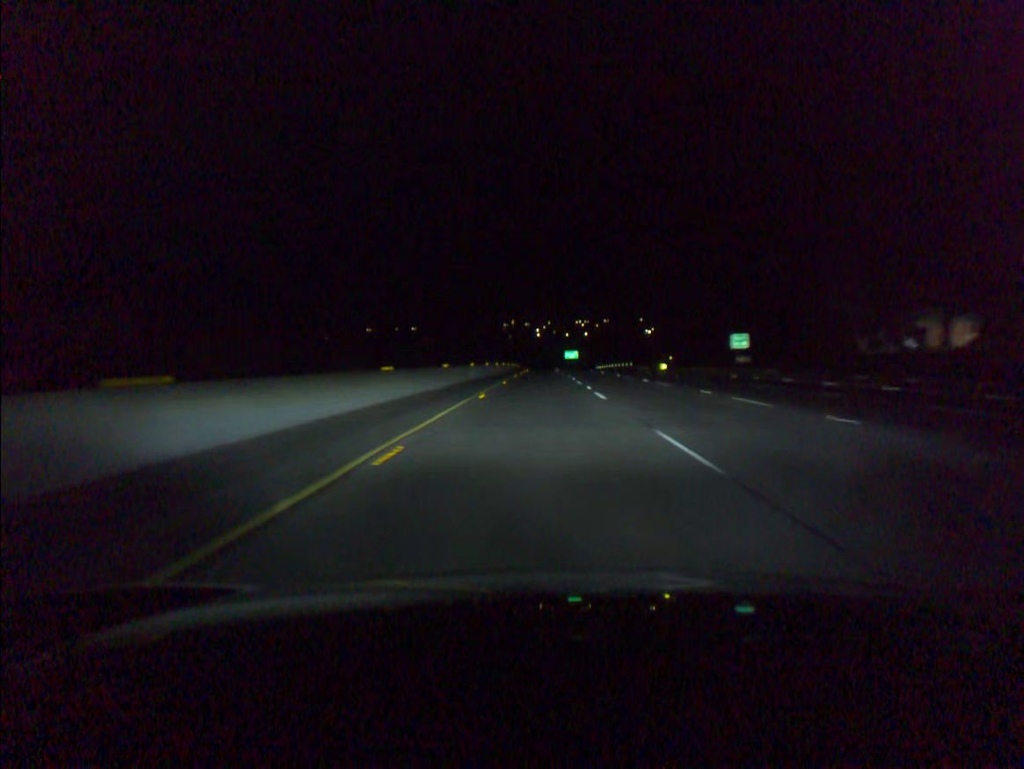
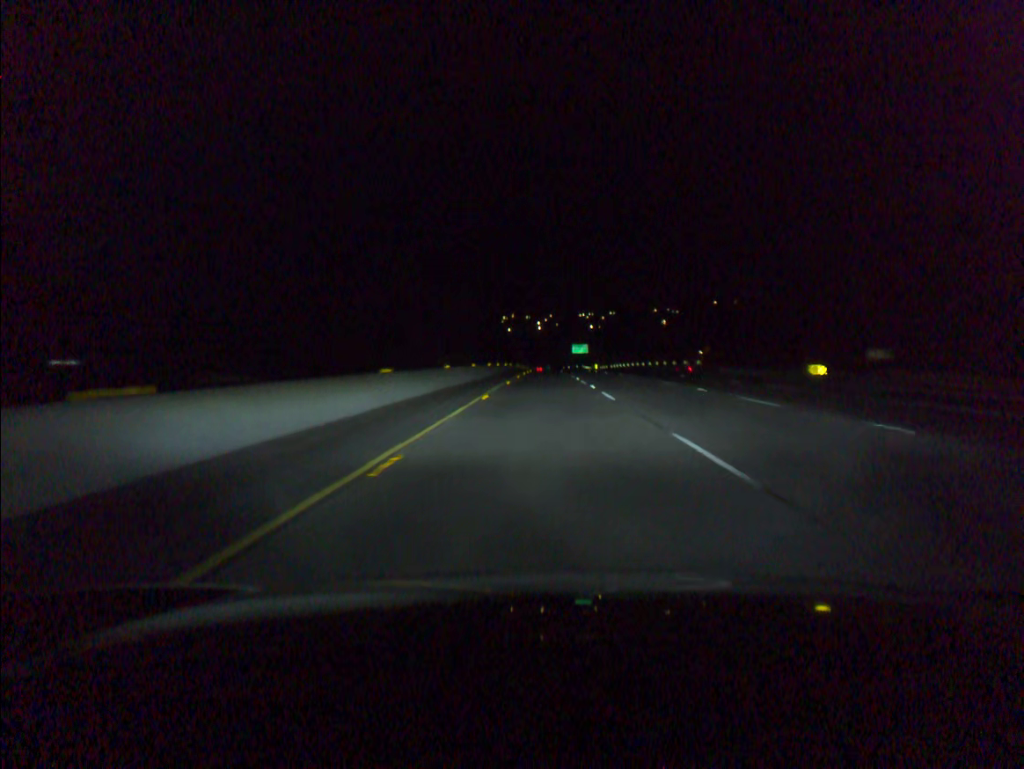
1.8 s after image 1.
(-0.2, +59.2) m; 0°
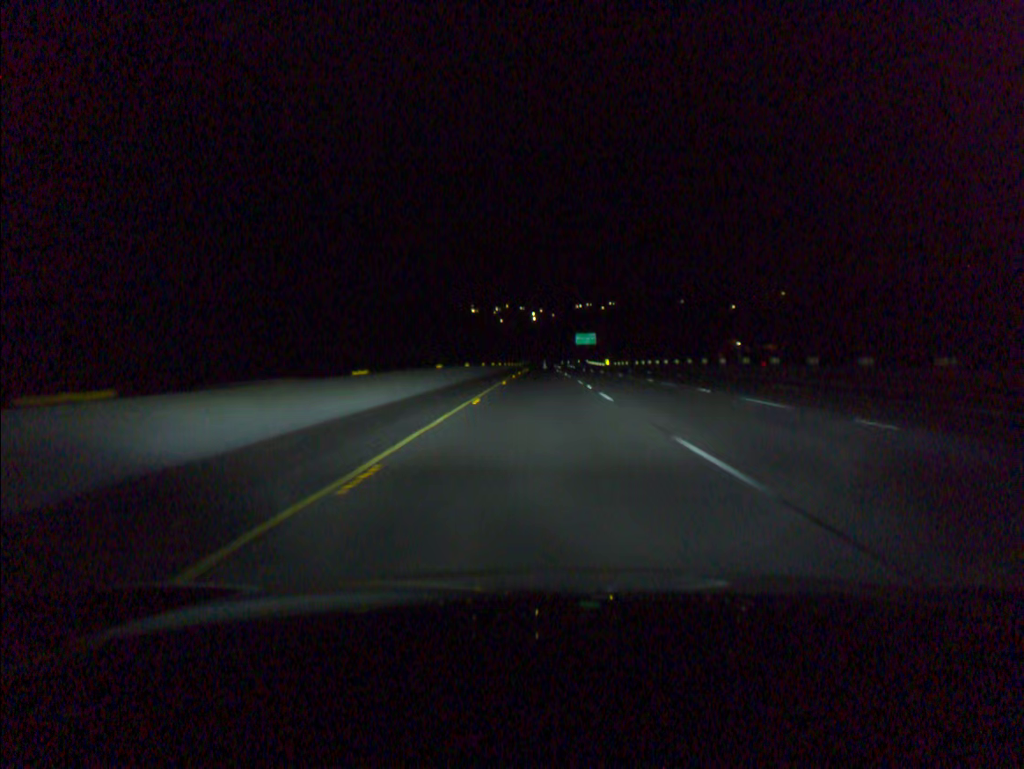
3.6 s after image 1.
(+0.2, +59.3) m; 0°
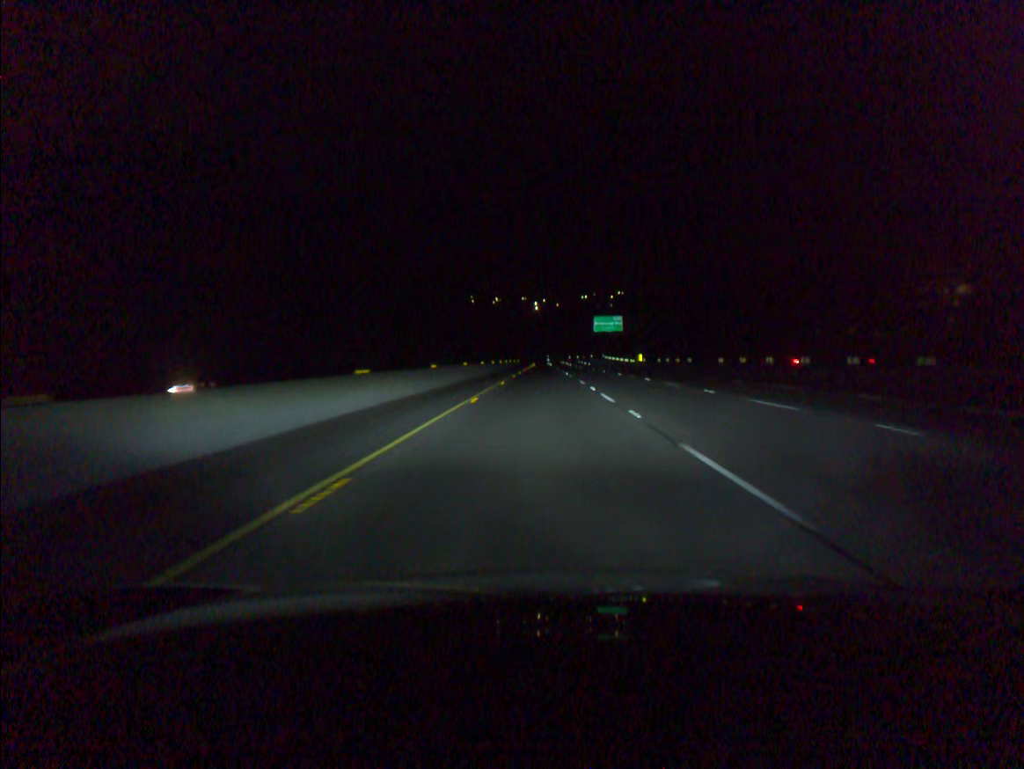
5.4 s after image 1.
(-0.1, +59.3) m; 0°
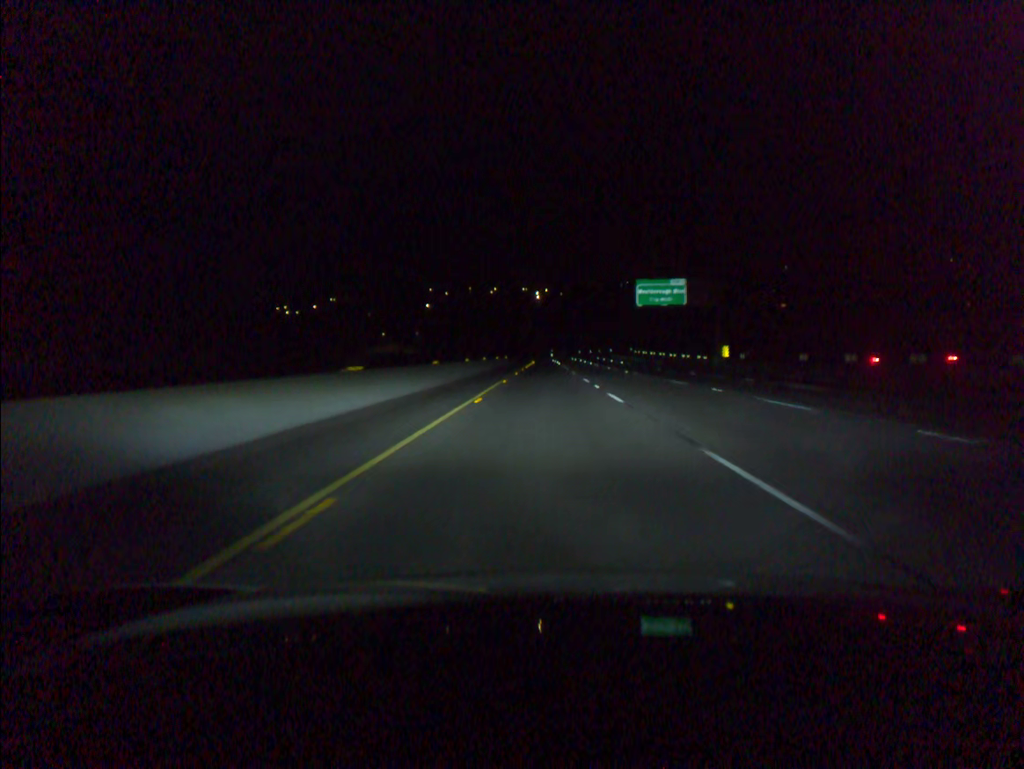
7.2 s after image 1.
(-0.1, +59.4) m; 0°
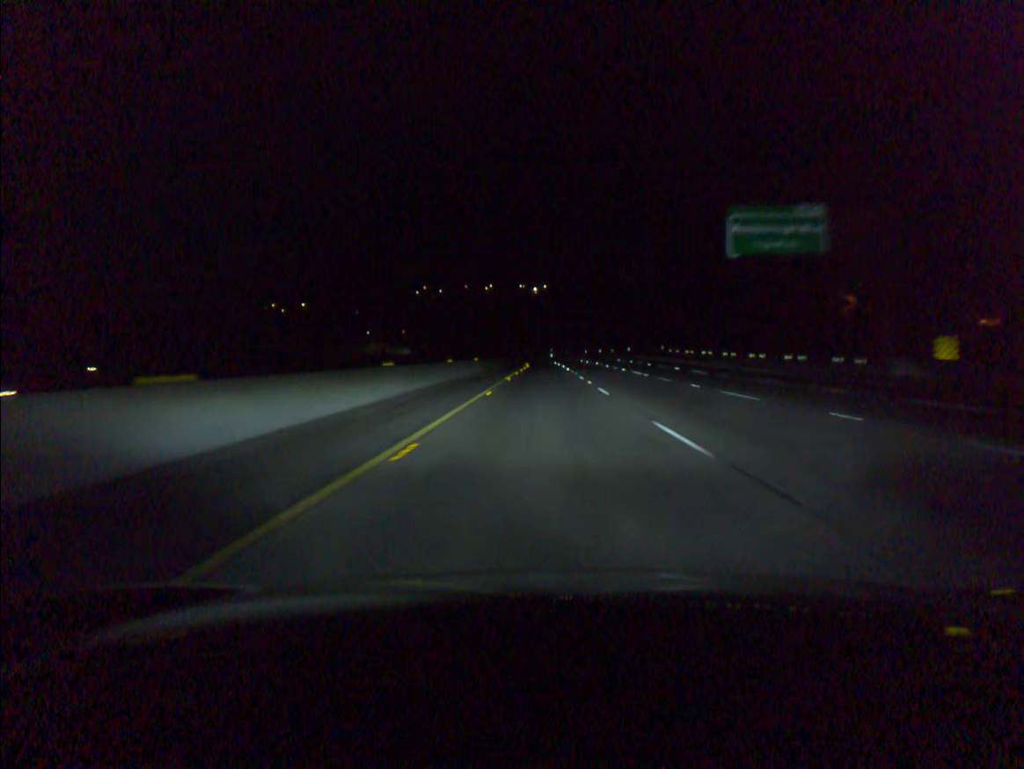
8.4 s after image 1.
(0.0, +39.6) m; 0°
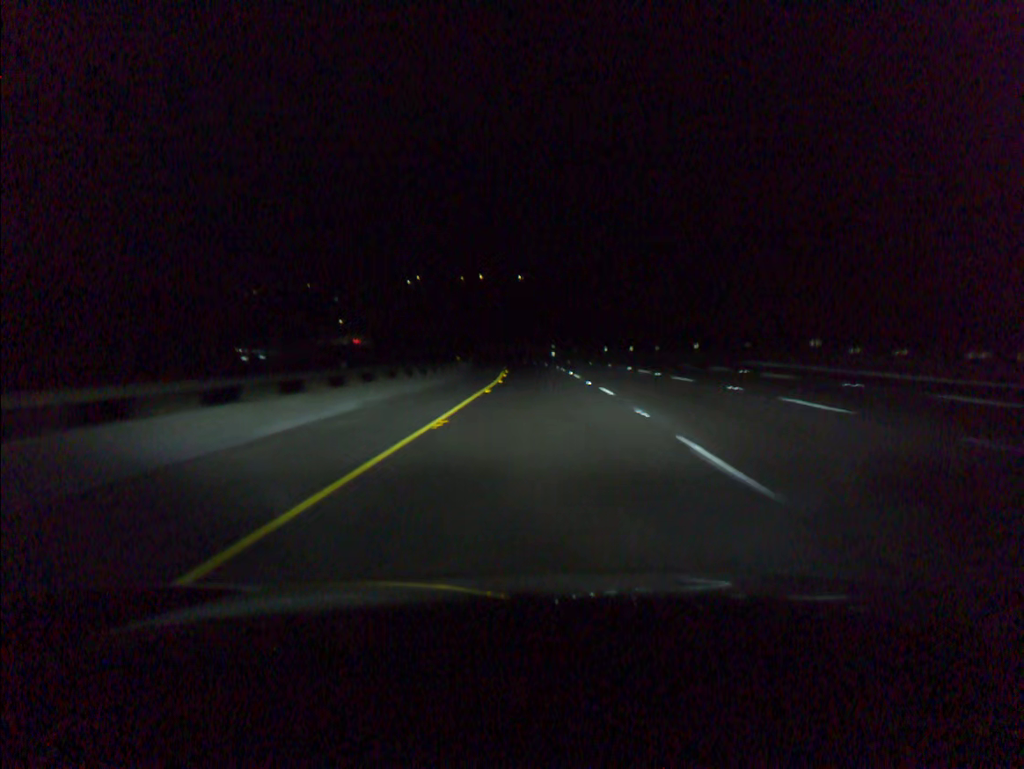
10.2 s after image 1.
(+0.1, +59.3) m; 0°
